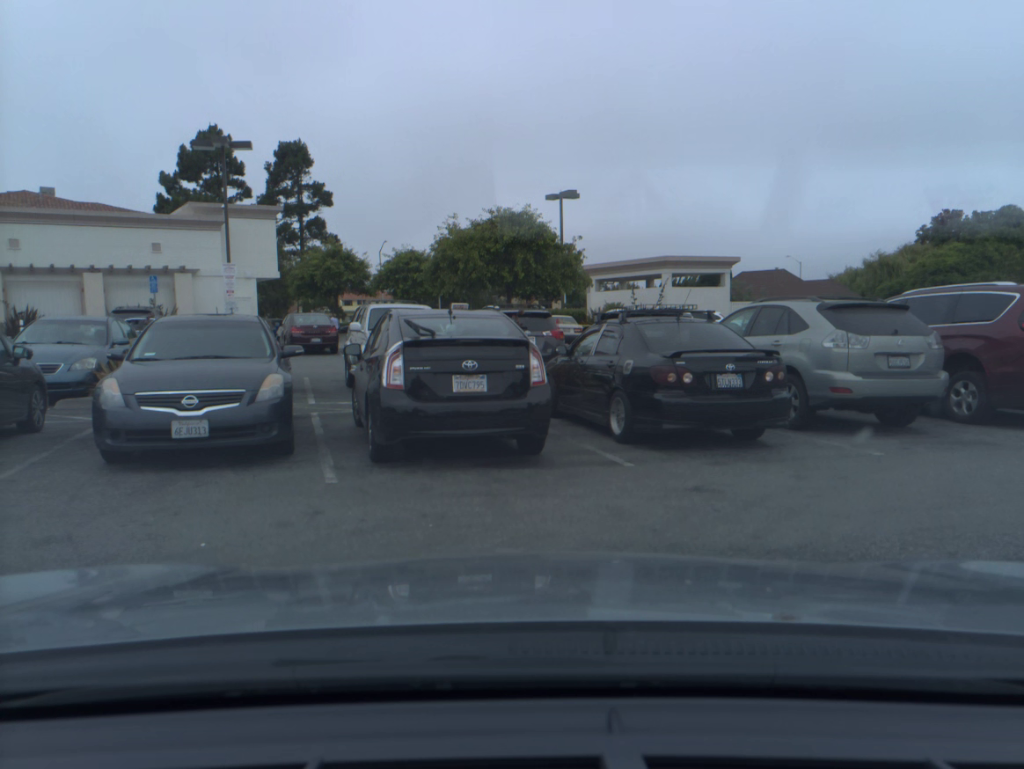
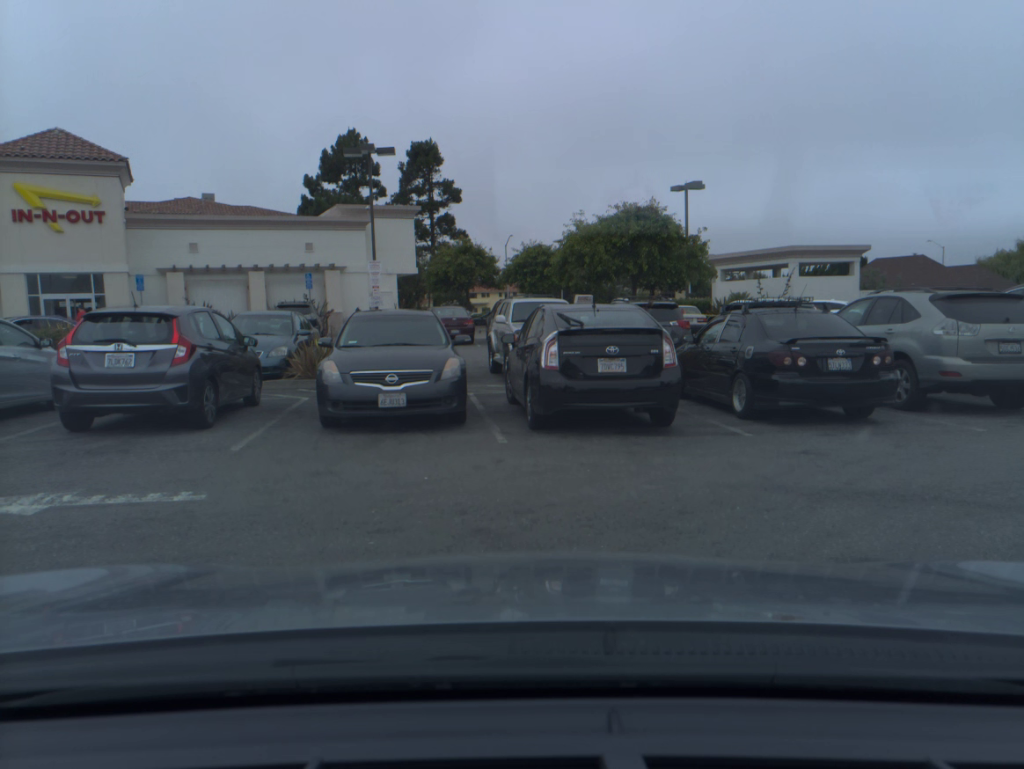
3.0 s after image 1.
(-0.1, -1.6) m; -9°
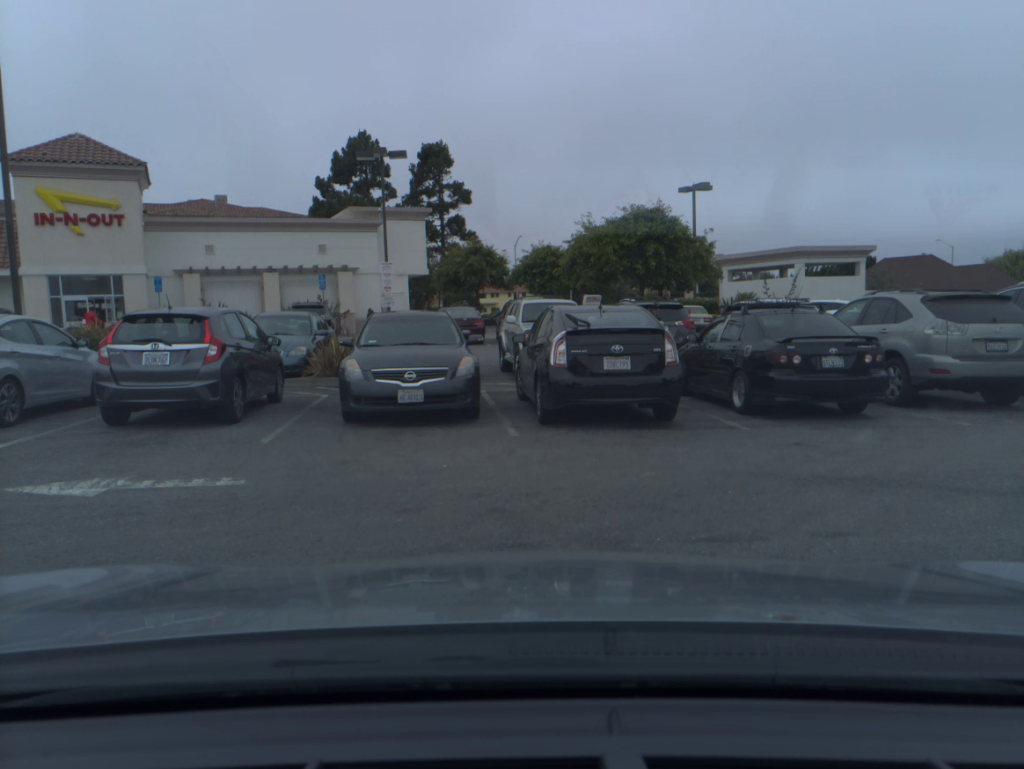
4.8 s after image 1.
(0.0, -0.6) m; -1°
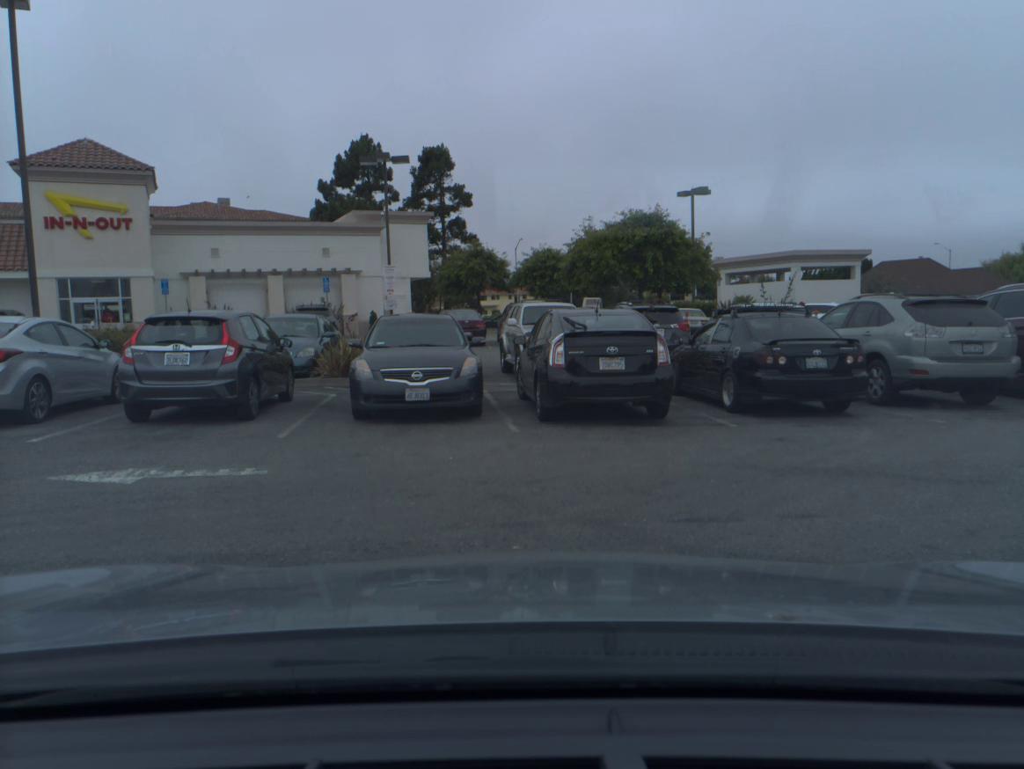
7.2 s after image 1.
(0.0, -0.6) m; 0°
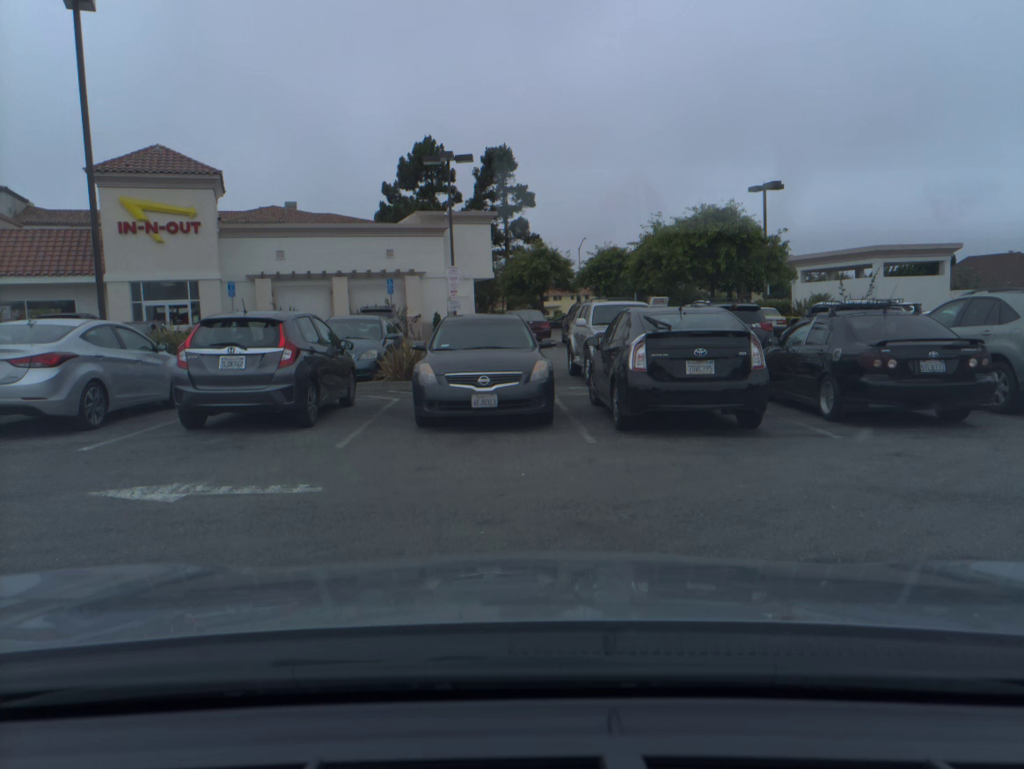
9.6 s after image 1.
(-0.1, +0.8) m; -4°
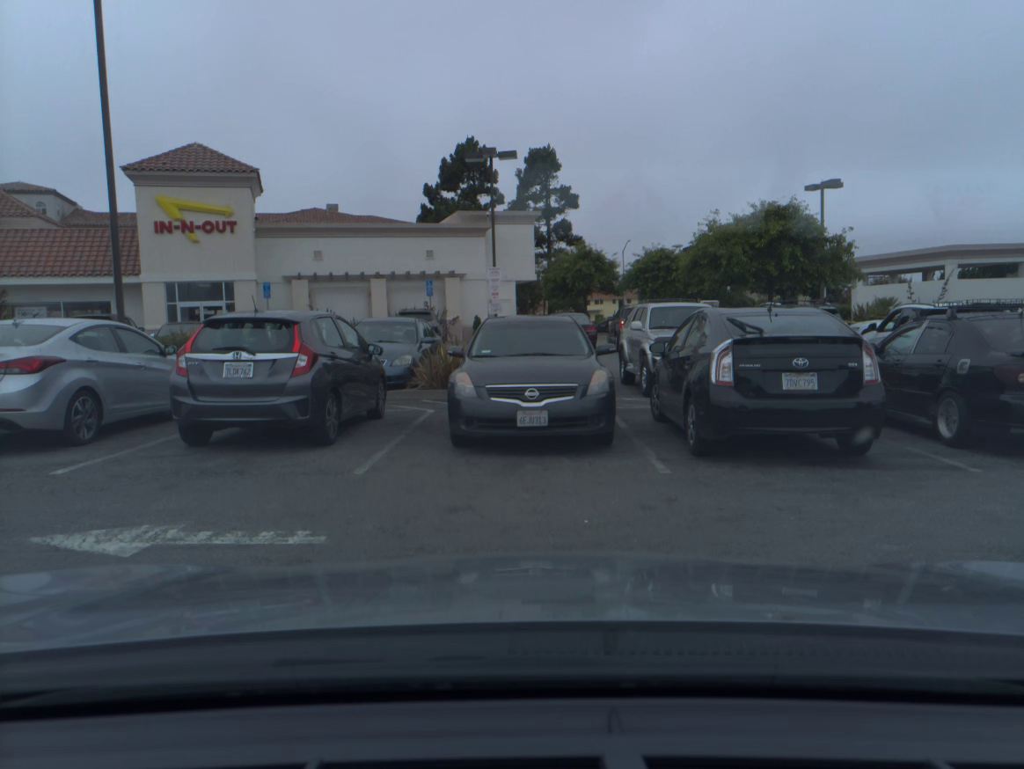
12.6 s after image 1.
(-0.2, +1.6) m; -3°
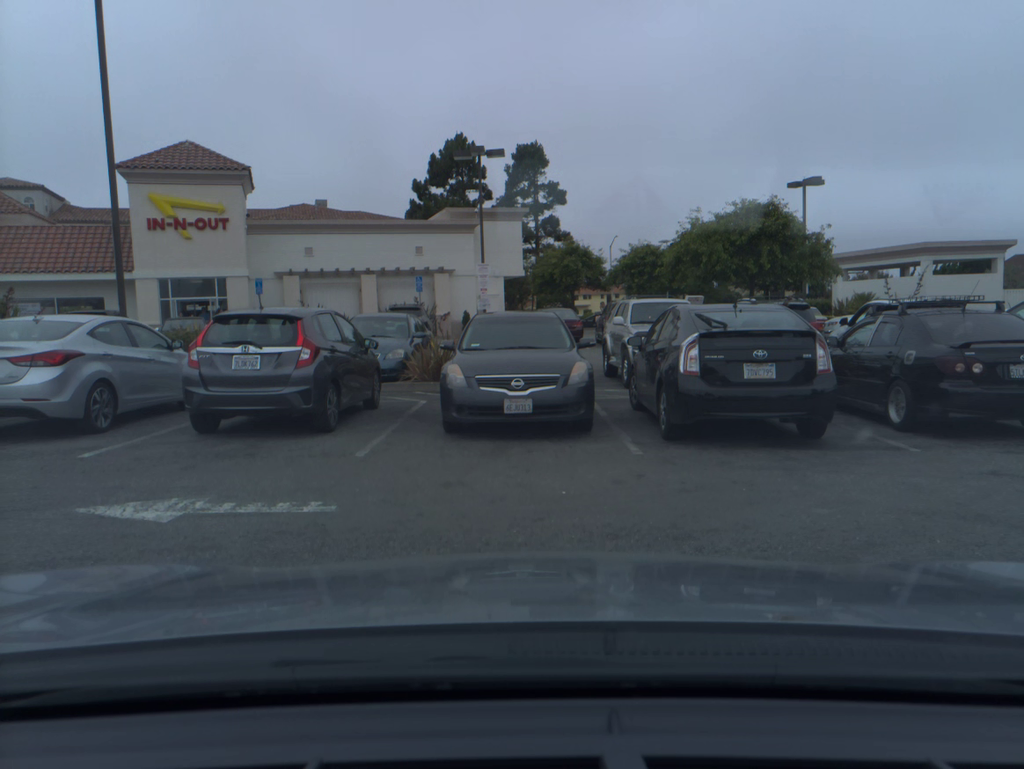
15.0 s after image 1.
(0.0, -0.7) m; +1°
